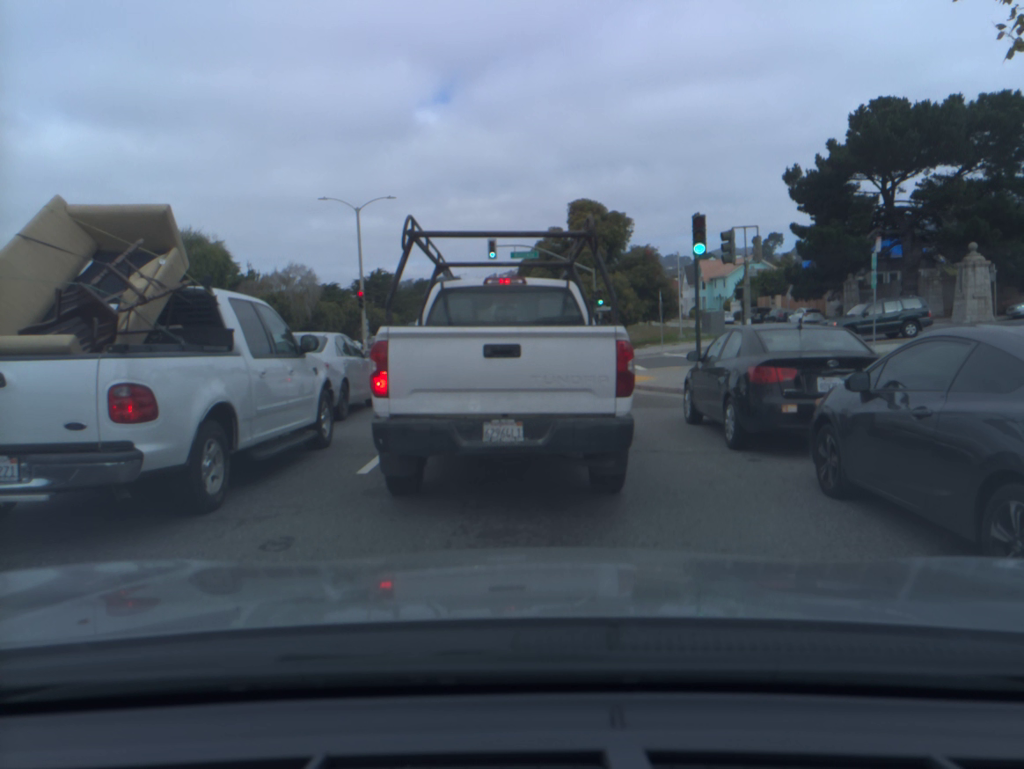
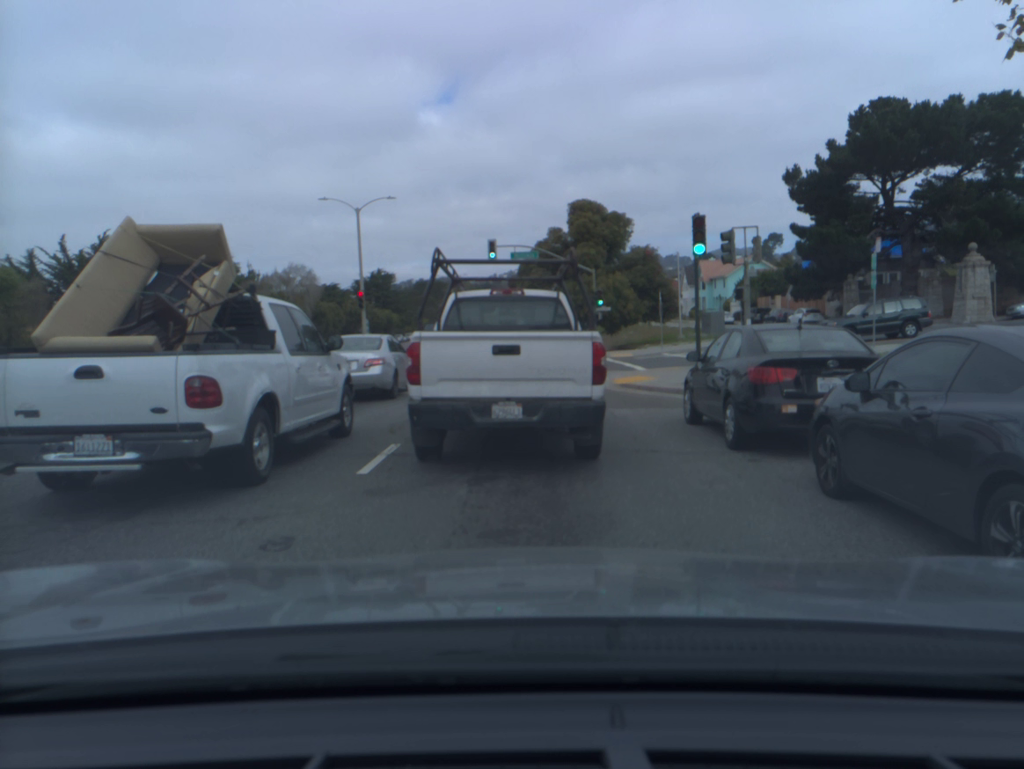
(0.0, -0.1) m; 0°
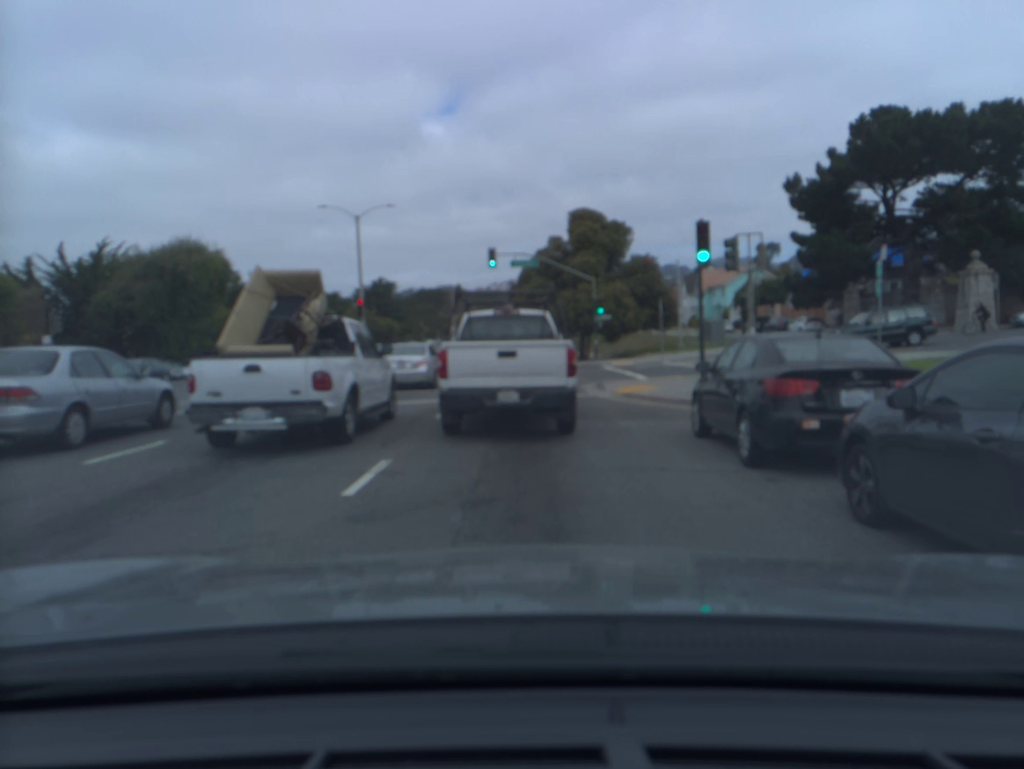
(0.0, +0.6) m; 0°
